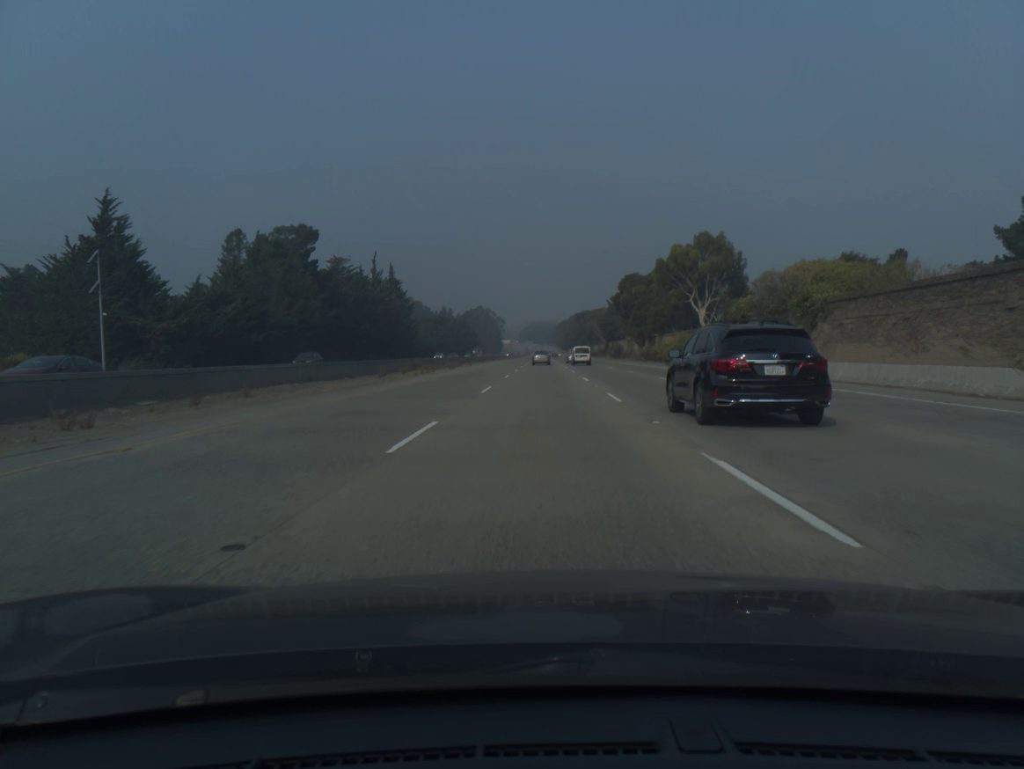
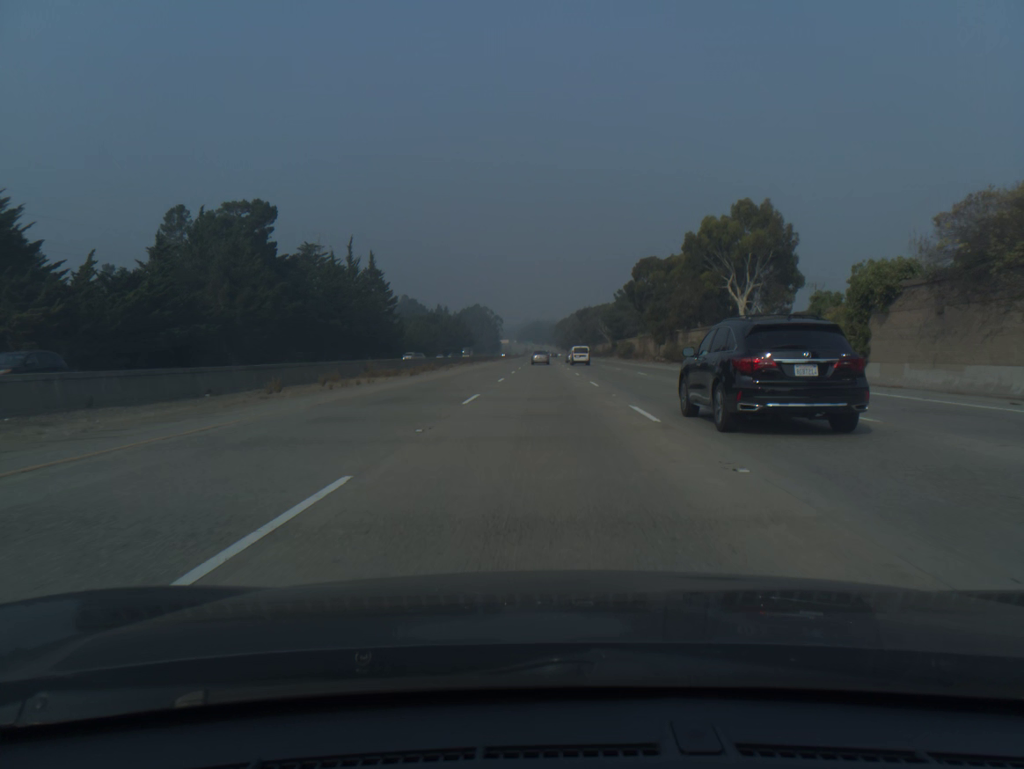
(0.0, +20.7) m; 0°
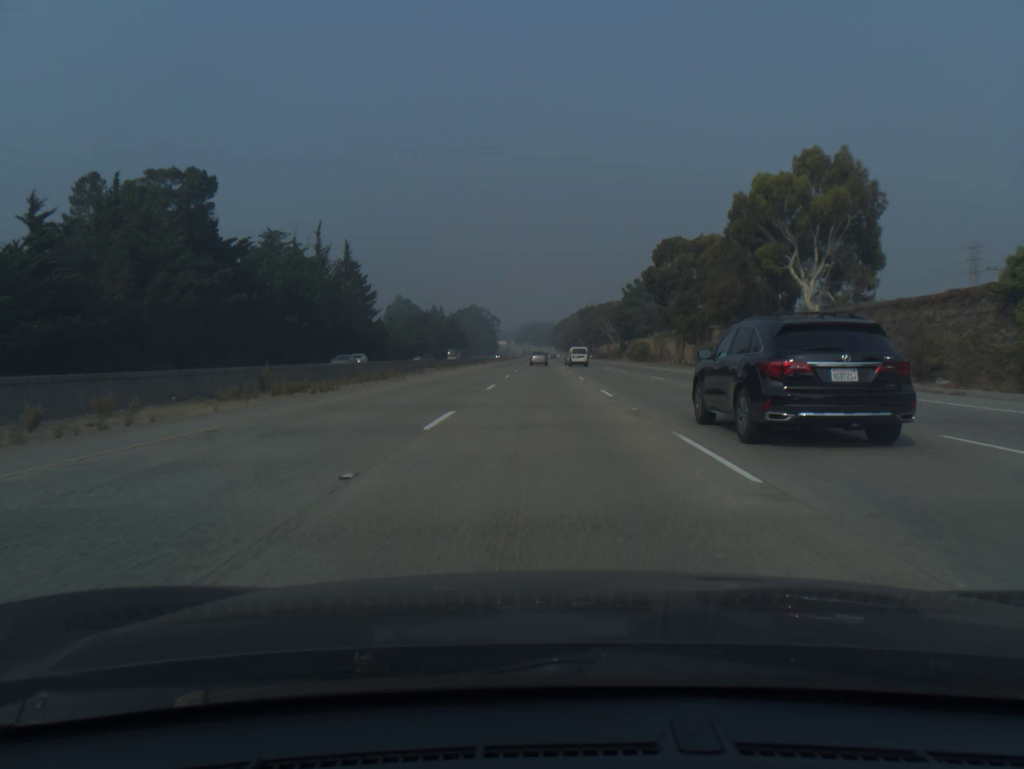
(0.0, +20.7) m; 0°
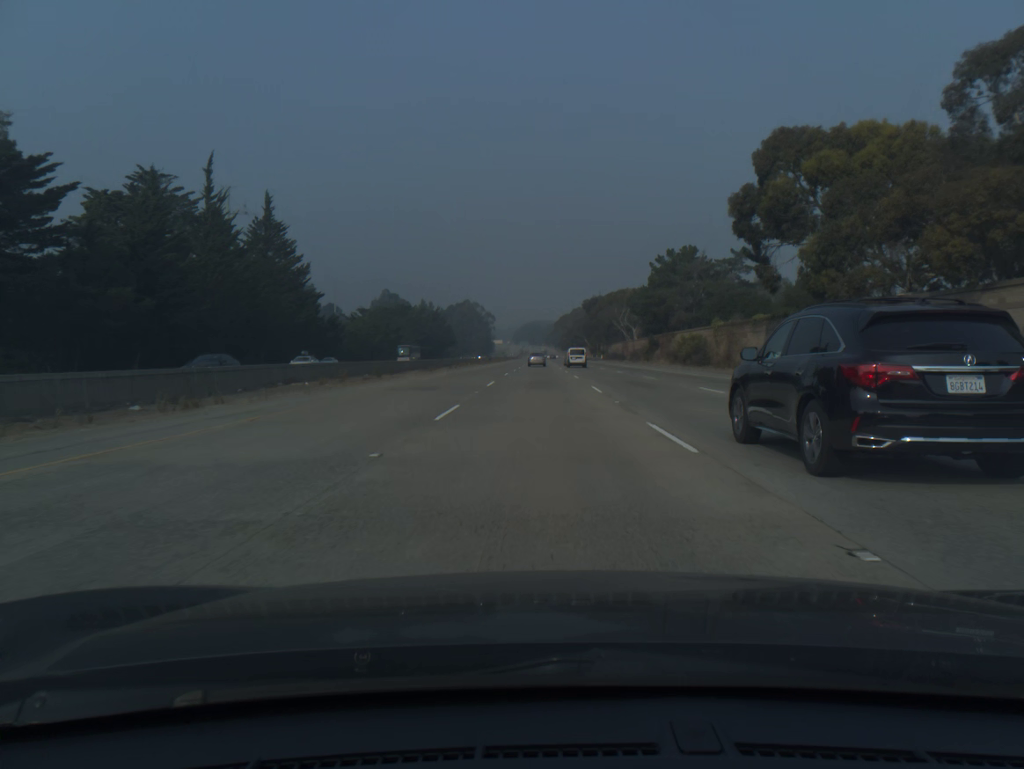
(0.0, +41.6) m; 0°
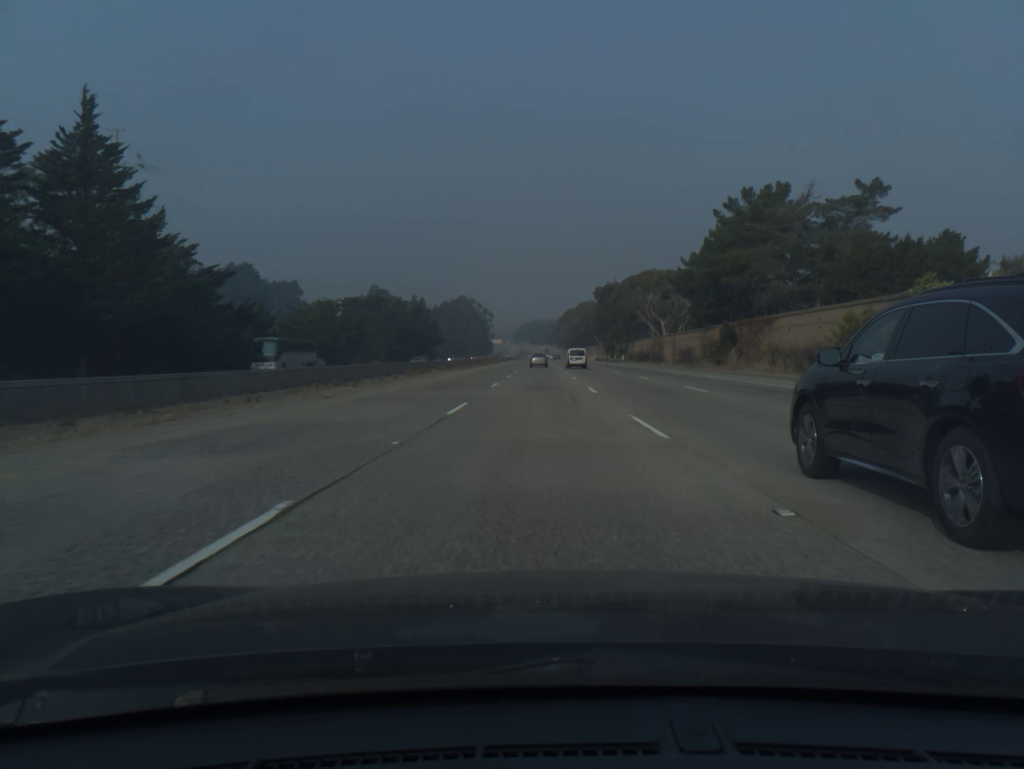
(0.0, +41.7) m; 0°
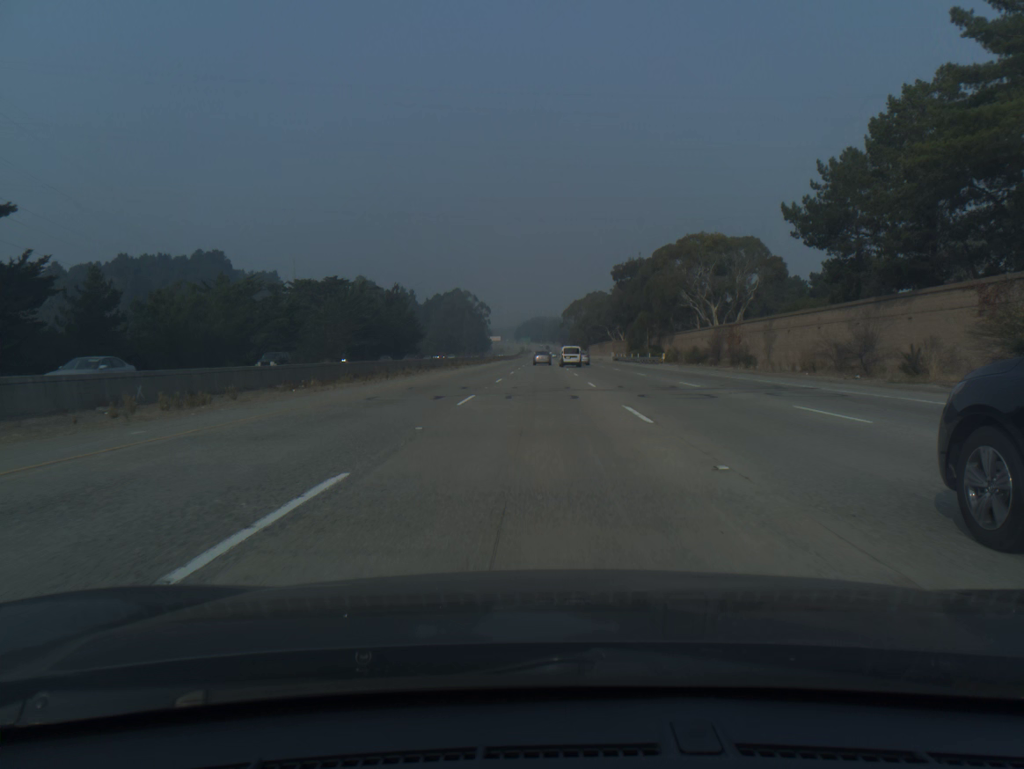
(0.0, +41.9) m; 0°
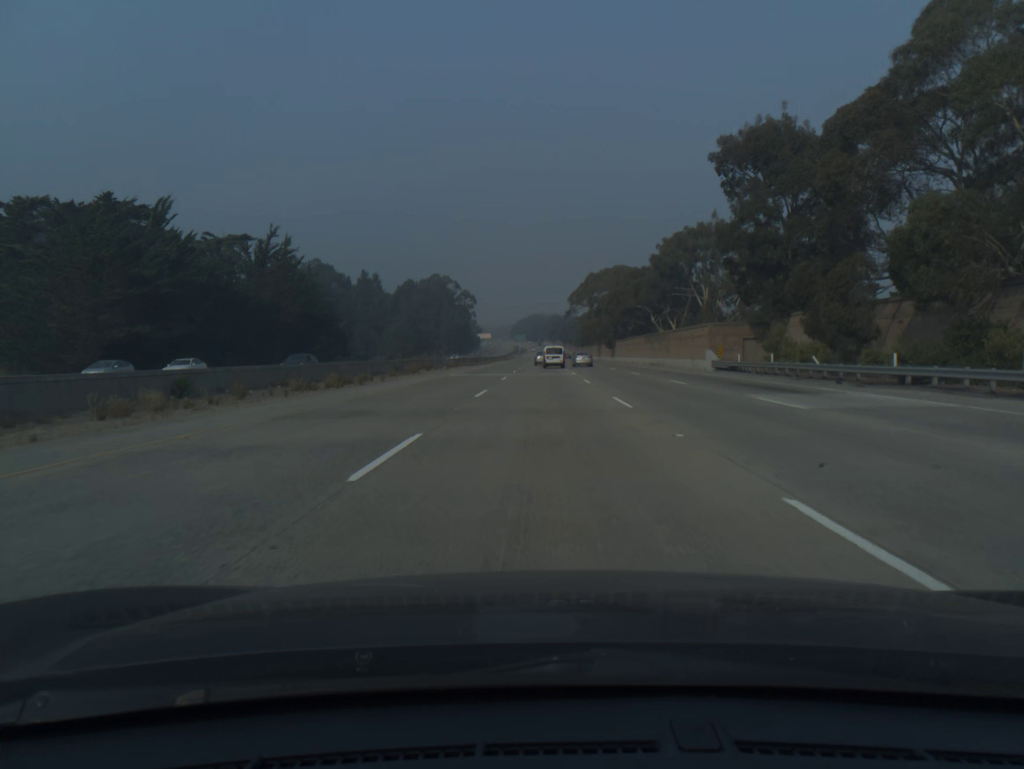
(+0.1, +84.2) m; 0°
